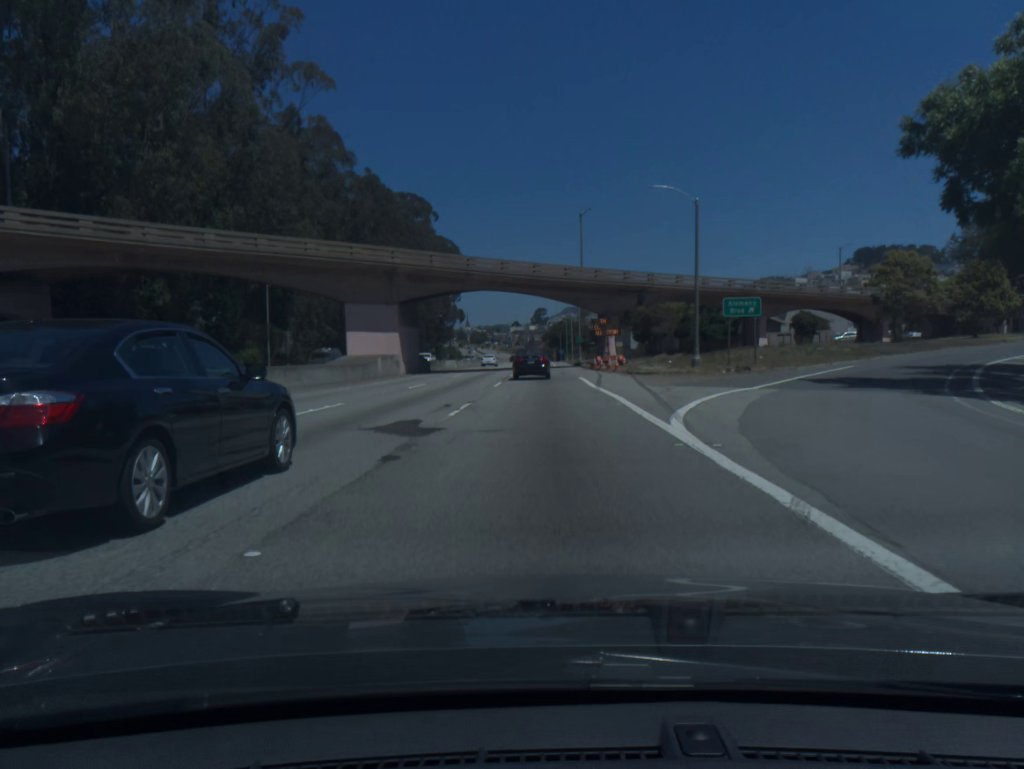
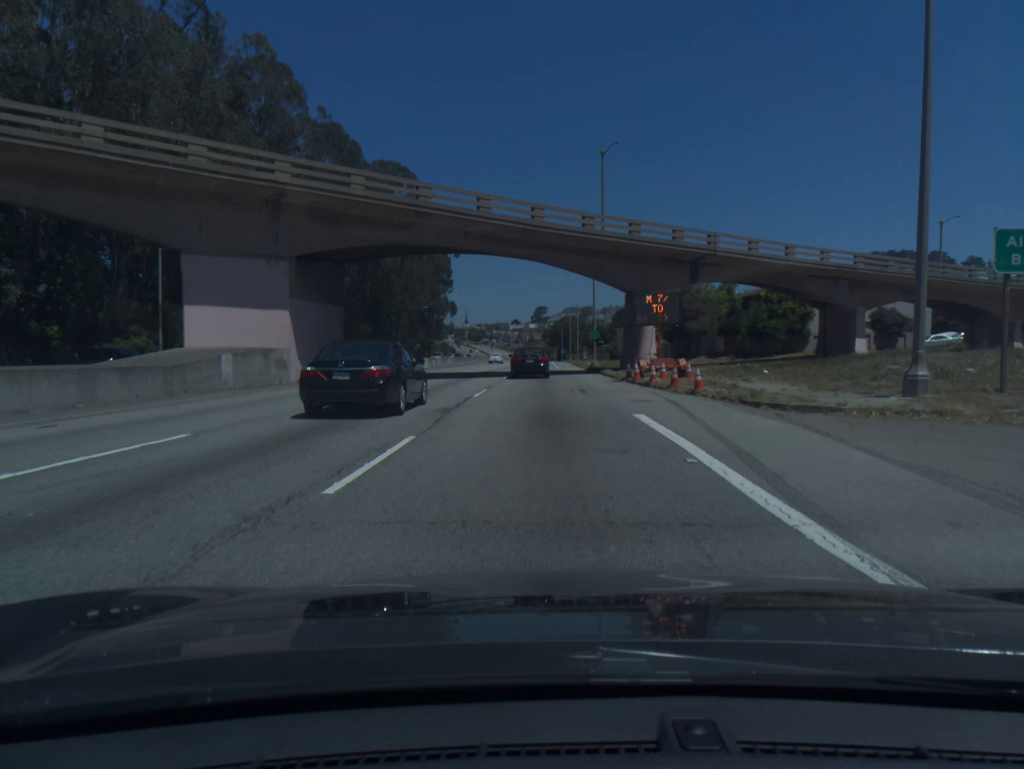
(0.0, +23.5) m; 0°
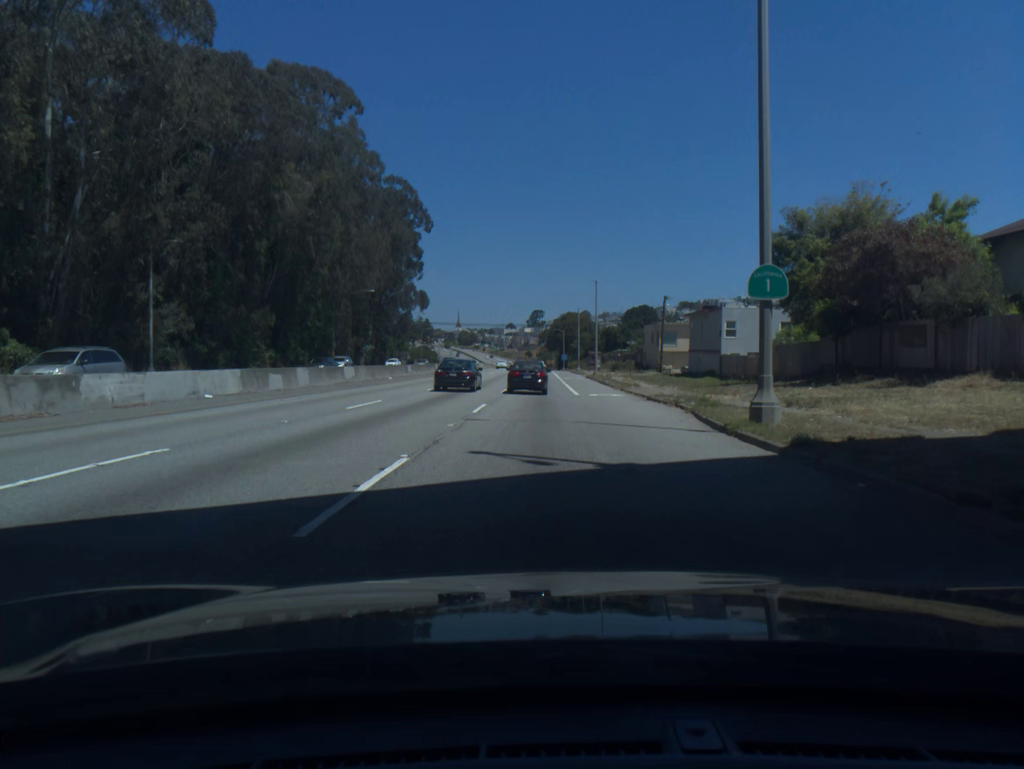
(+0.1, +45.3) m; +1°
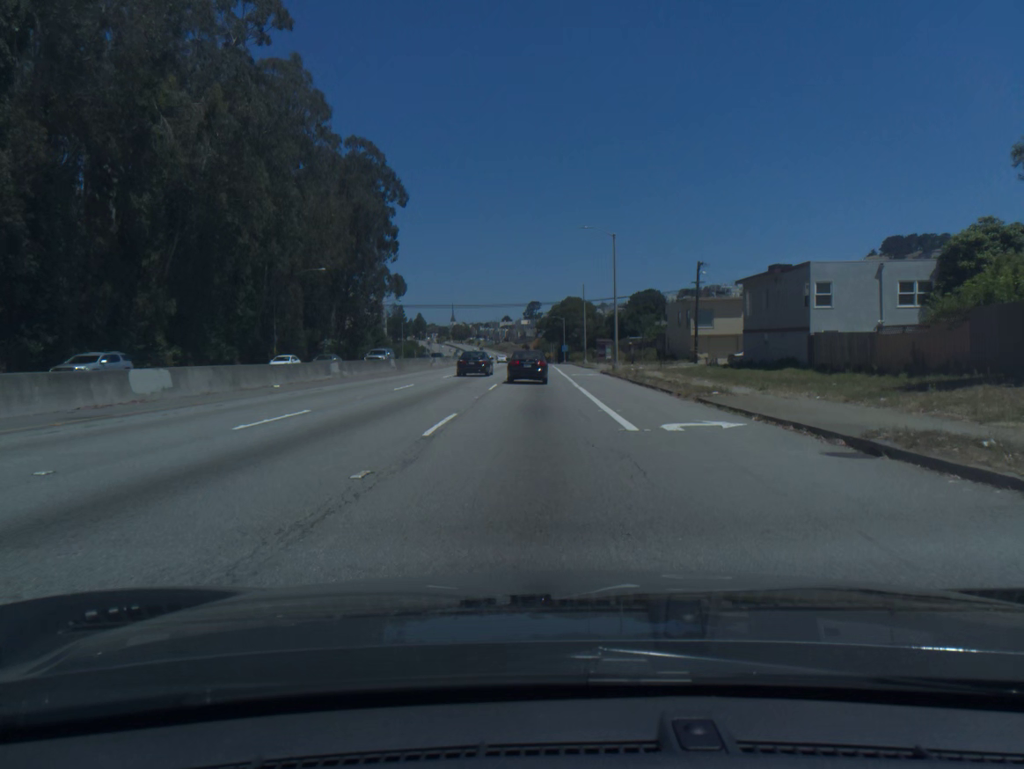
(+0.1, +22.0) m; 0°
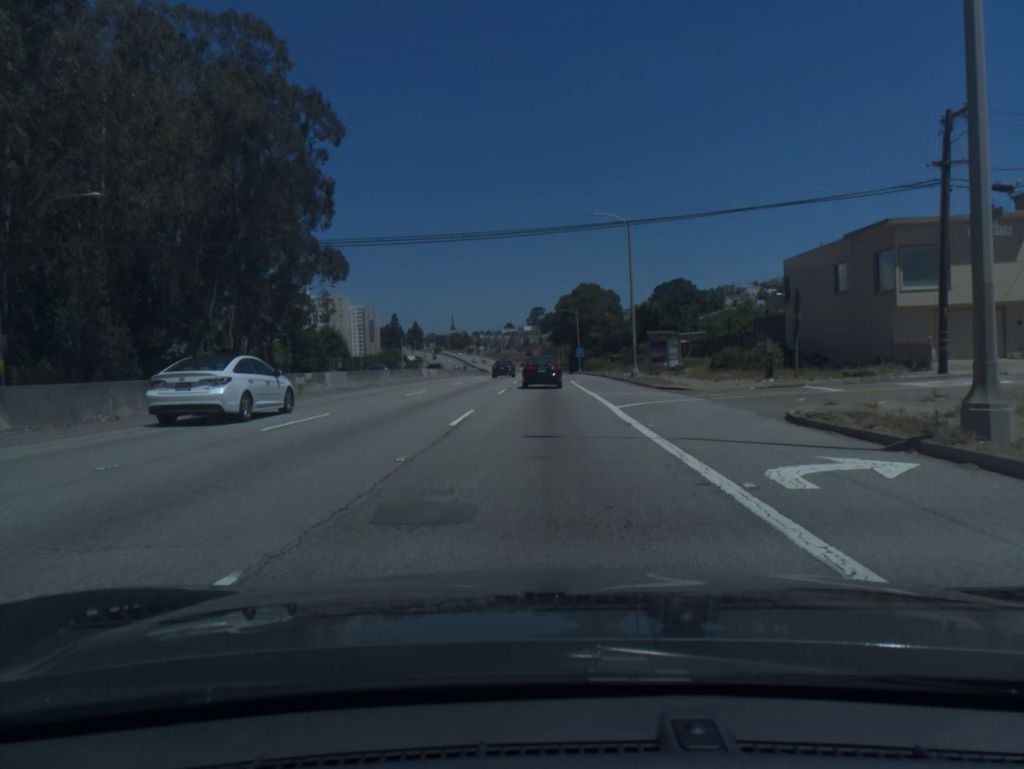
(-0.3, +43.2) m; -1°
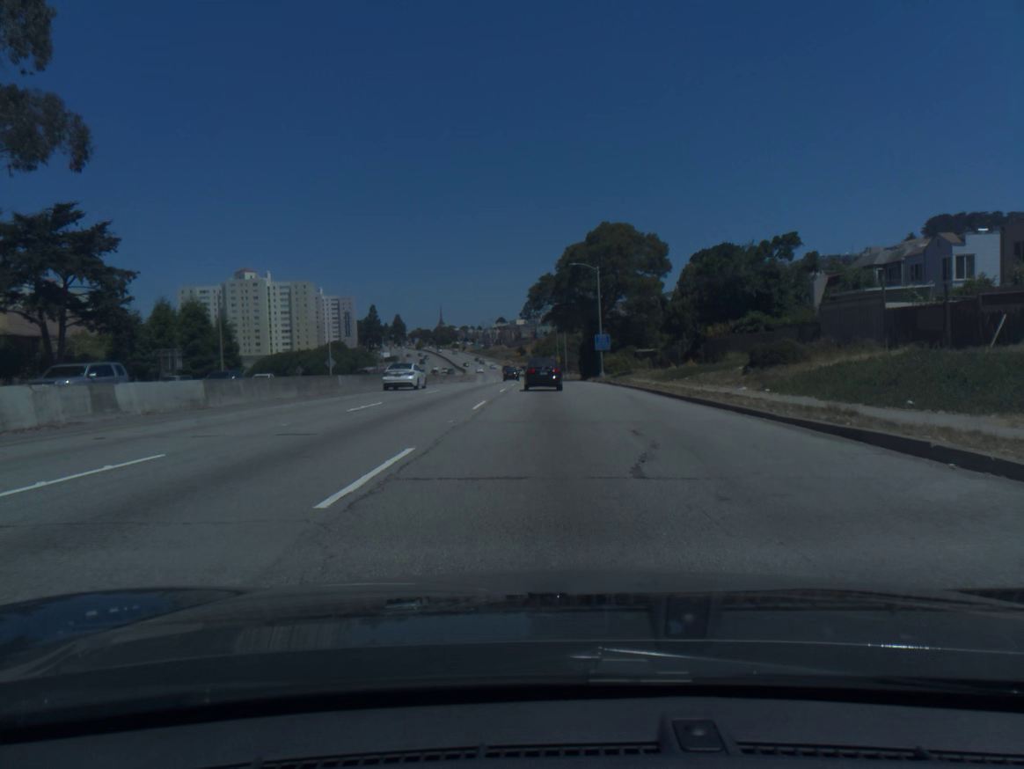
(+0.2, +52.3) m; +1°
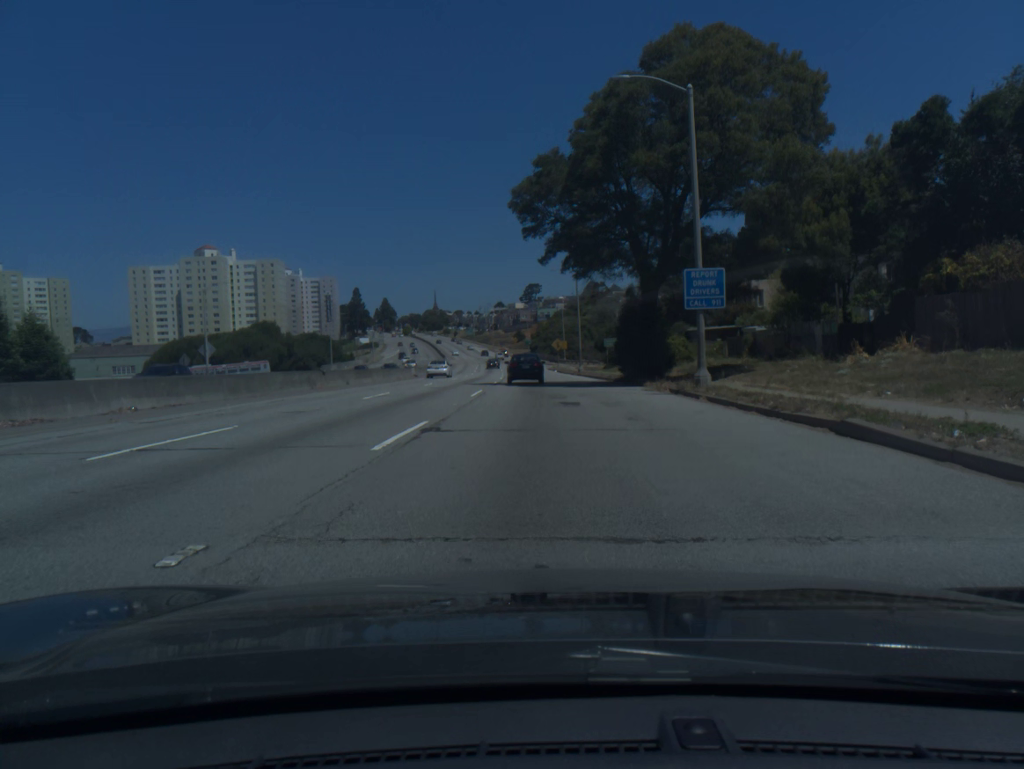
(+0.2, +40.8) m; 0°
